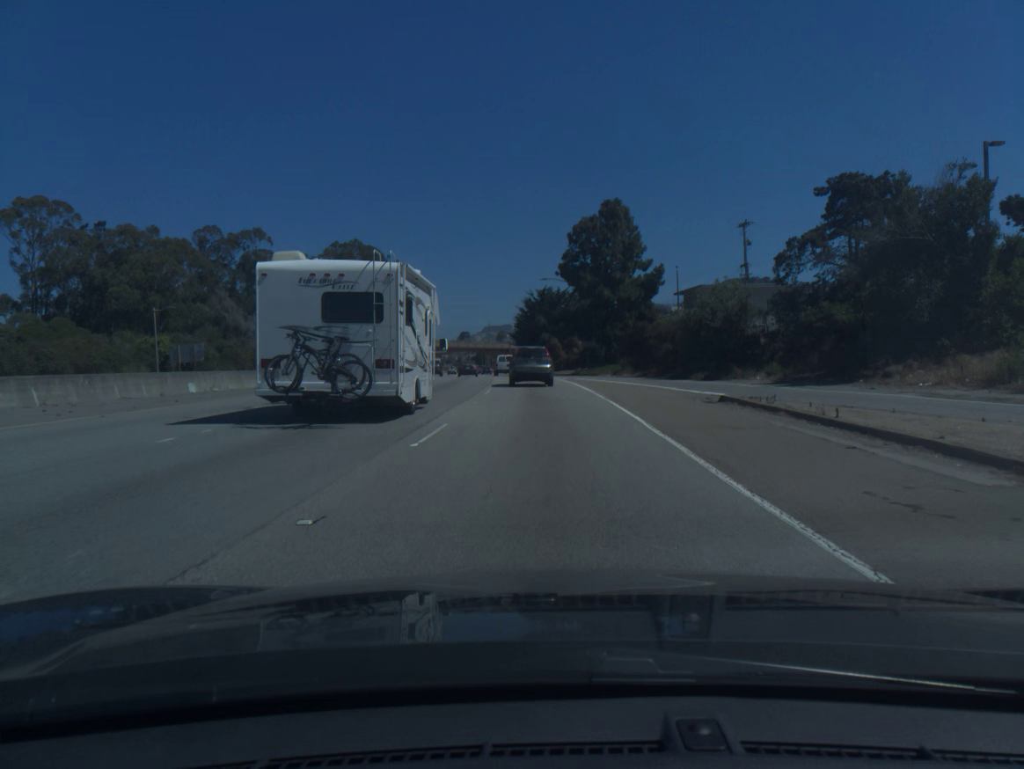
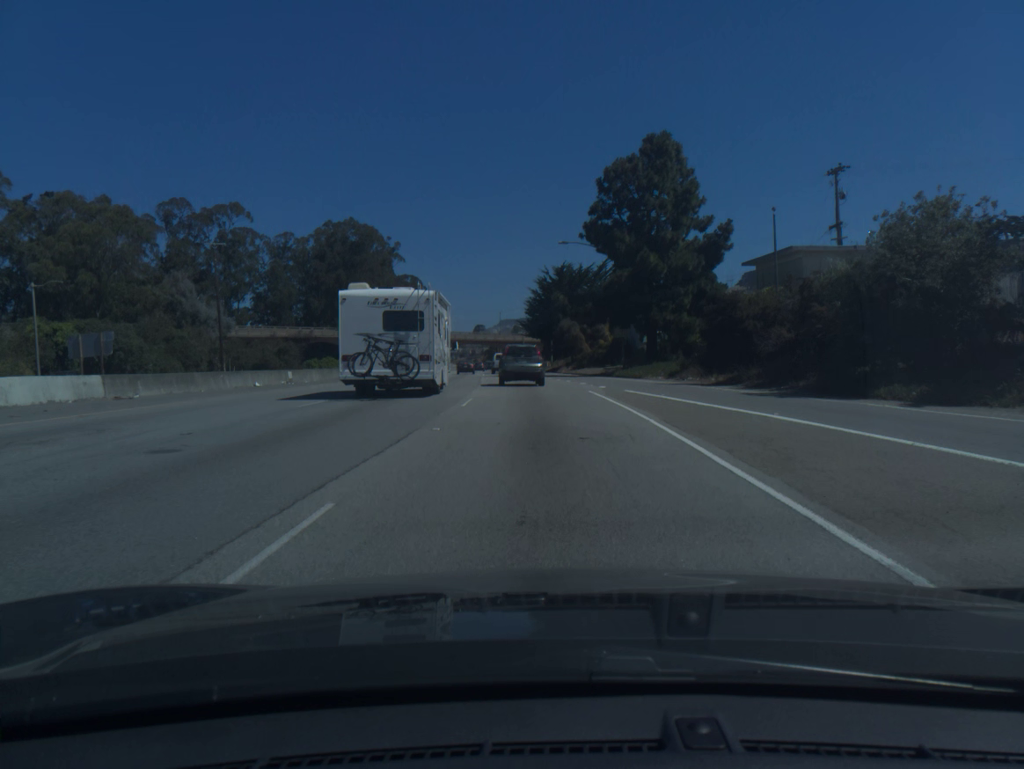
(-0.2, +22.4) m; -1°
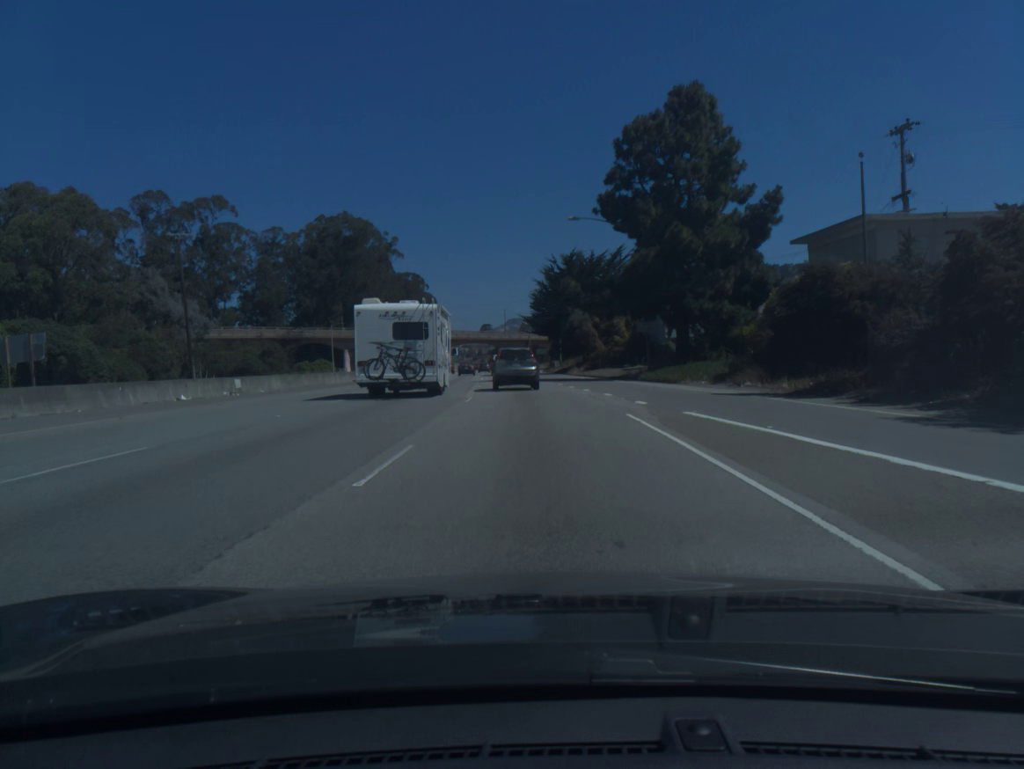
(0.0, +10.2) m; -1°
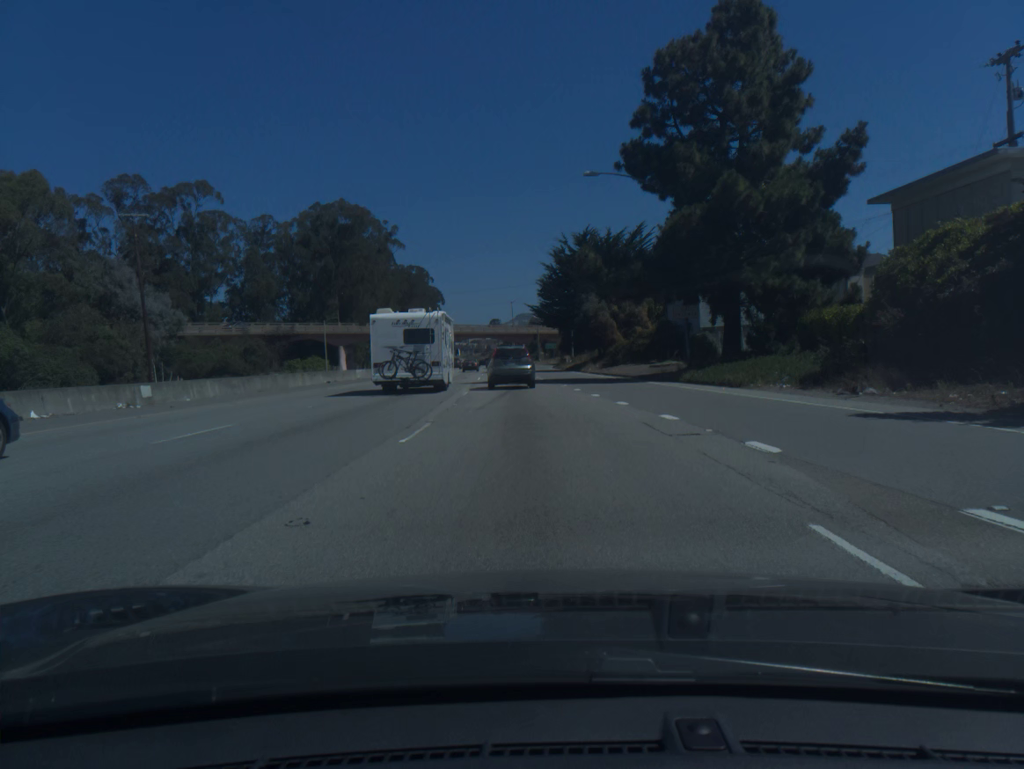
(-0.1, +10.9) m; -1°
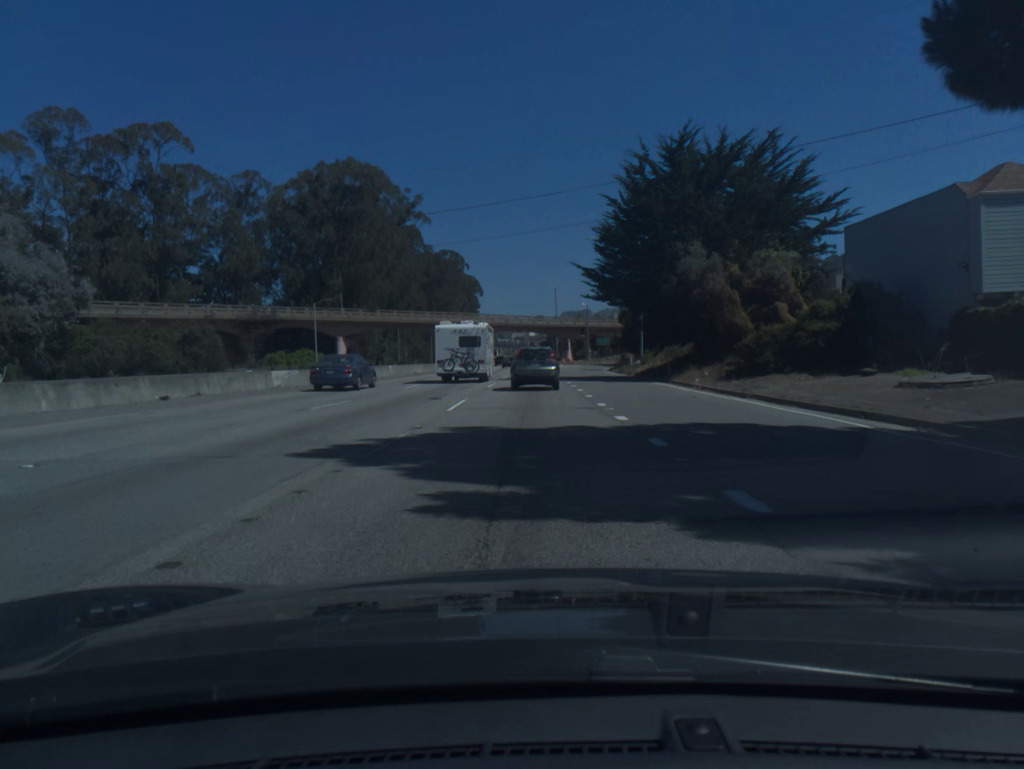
(-0.9, +30.3) m; -3°
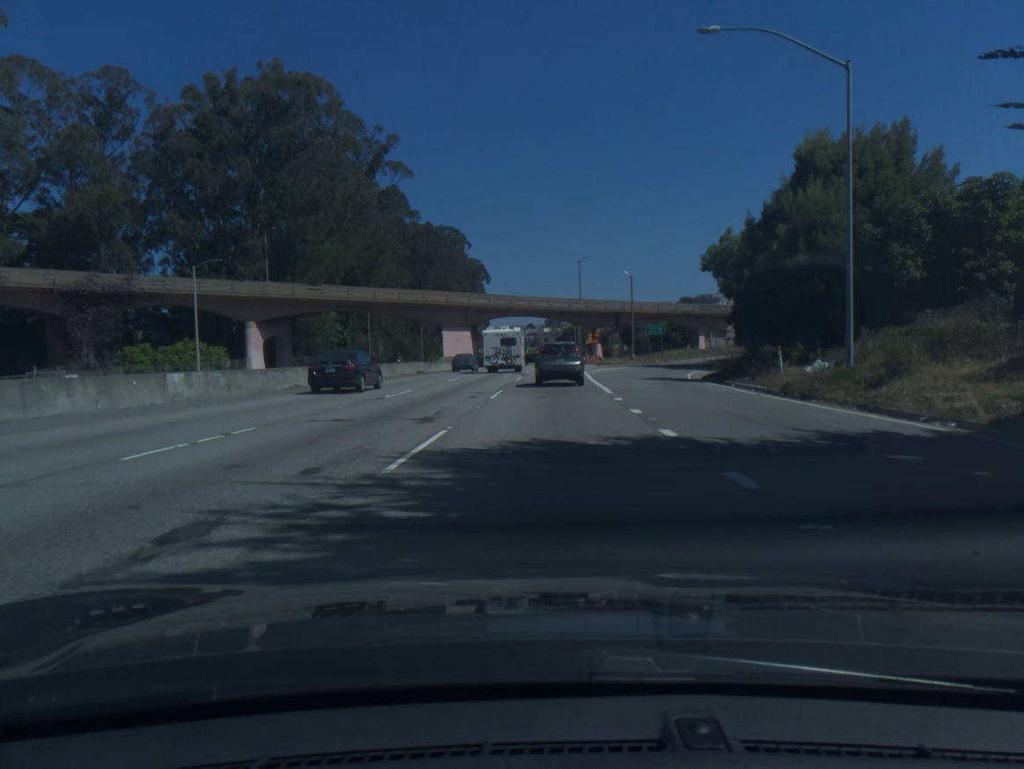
(-0.7, +39.5) m; -1°
